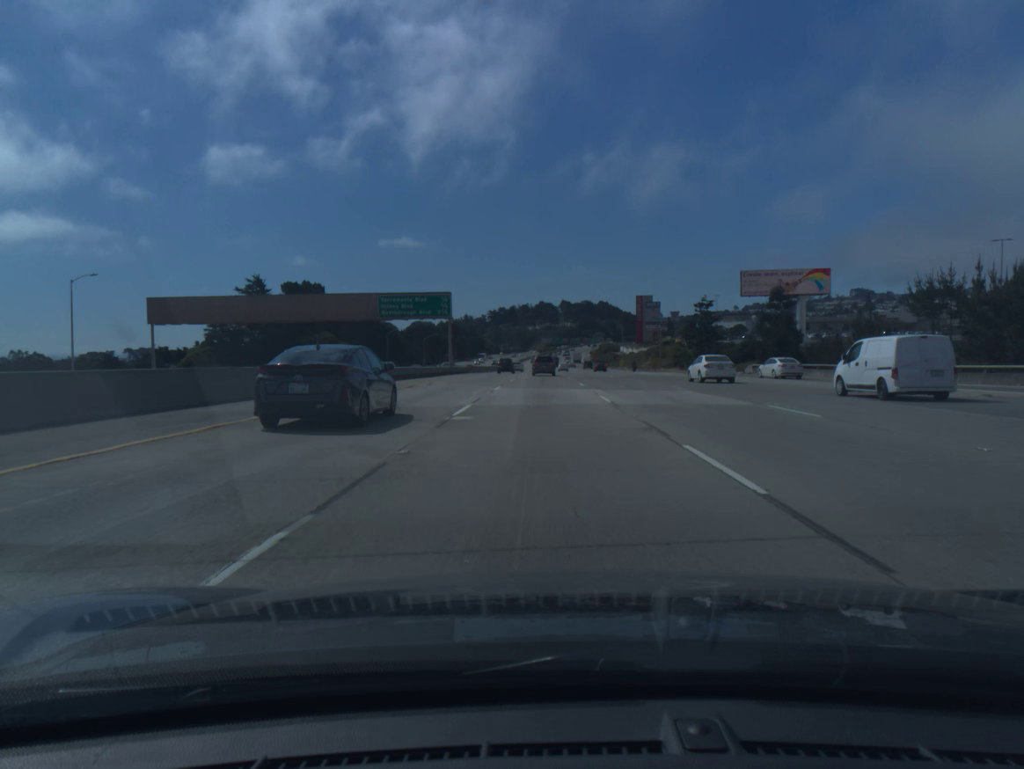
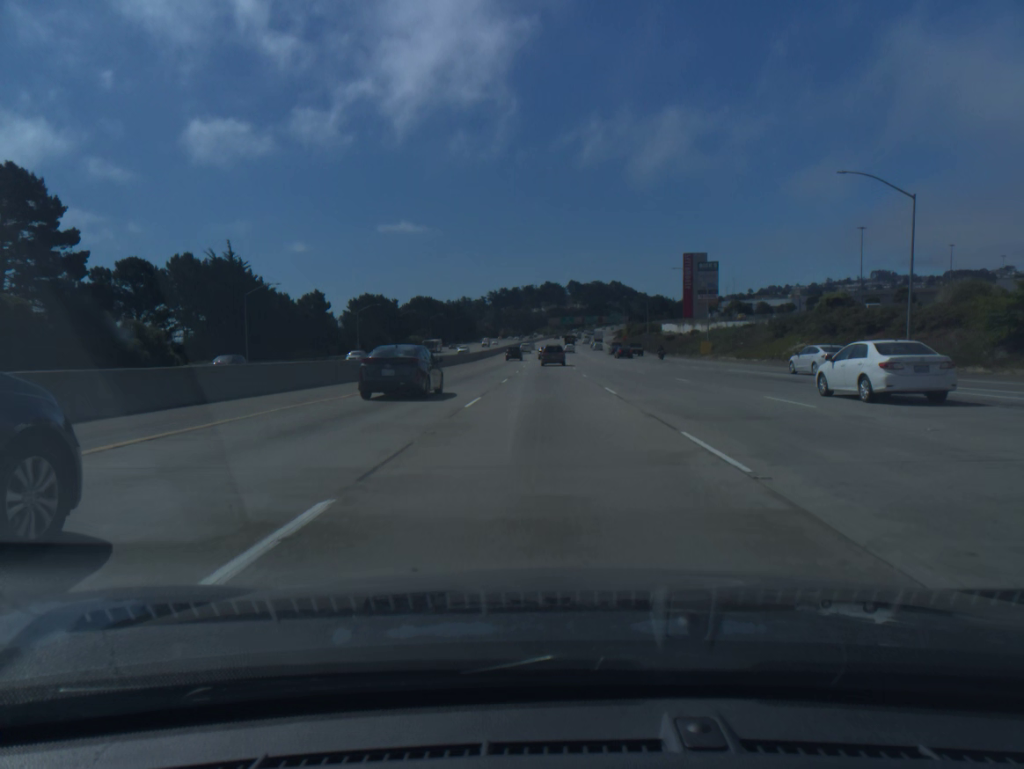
(-0.6, +86.9) m; -1°
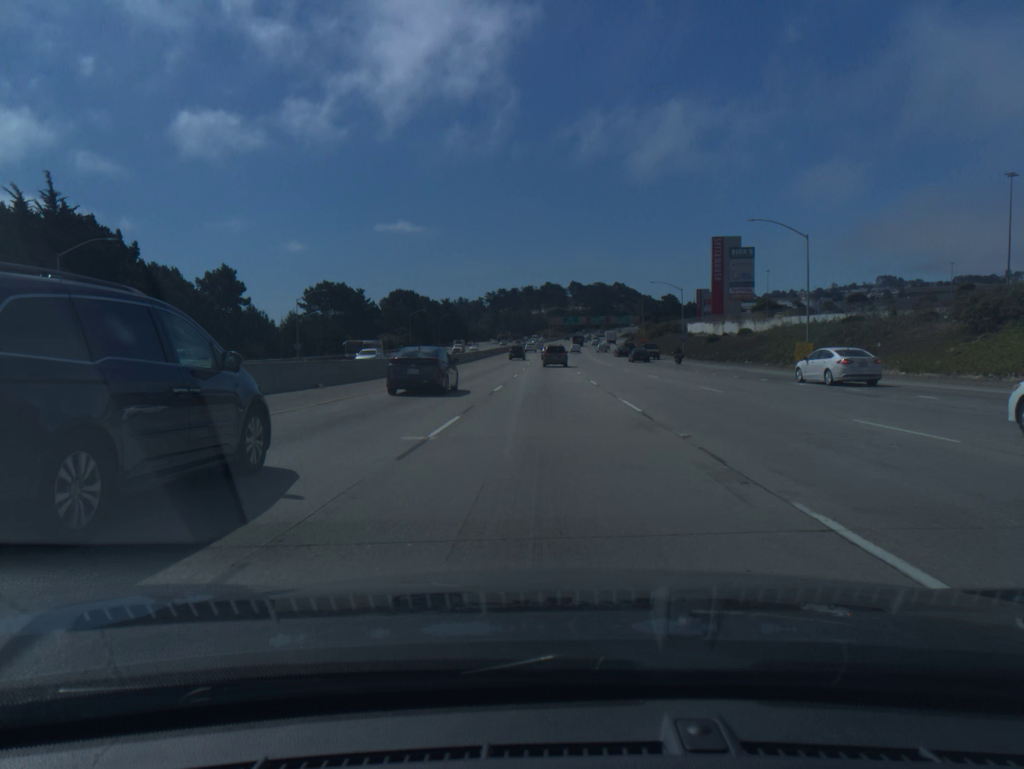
(0.0, +34.8) m; 0°
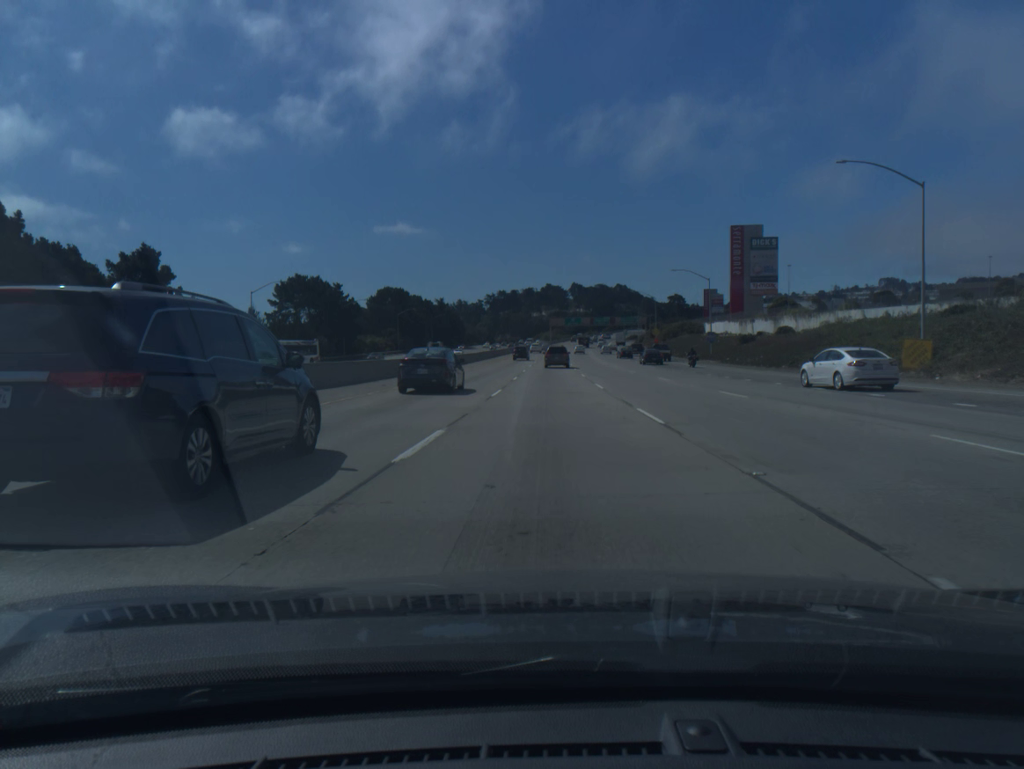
(0.0, +17.4) m; 0°
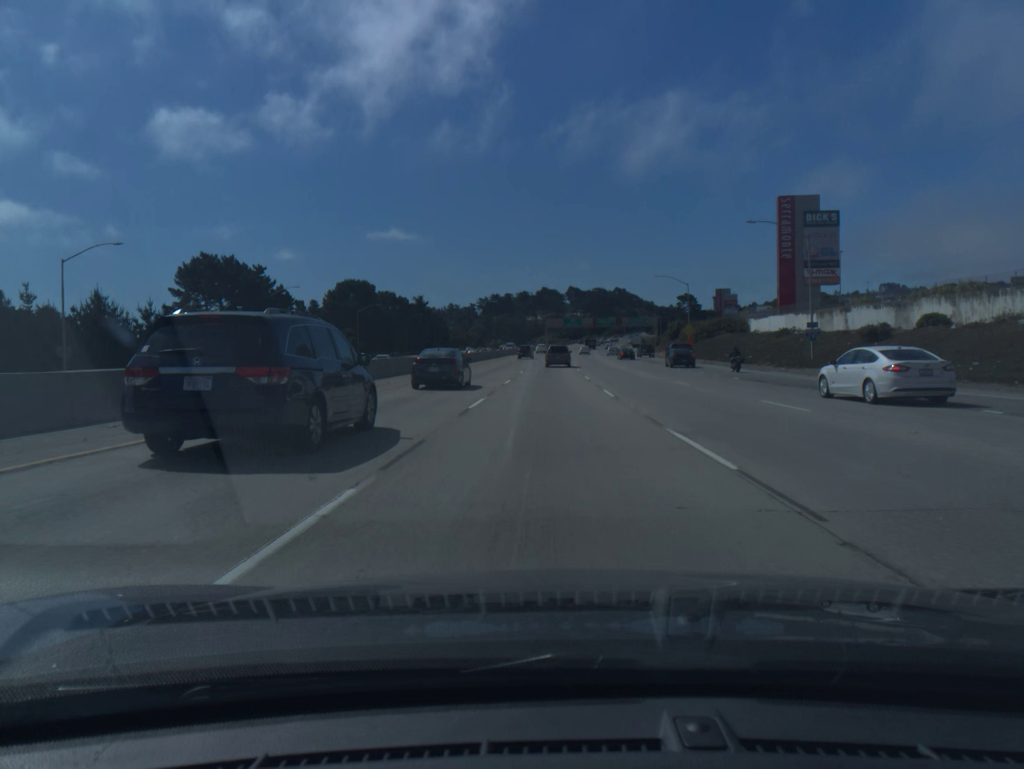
(+0.1, +34.7) m; 0°
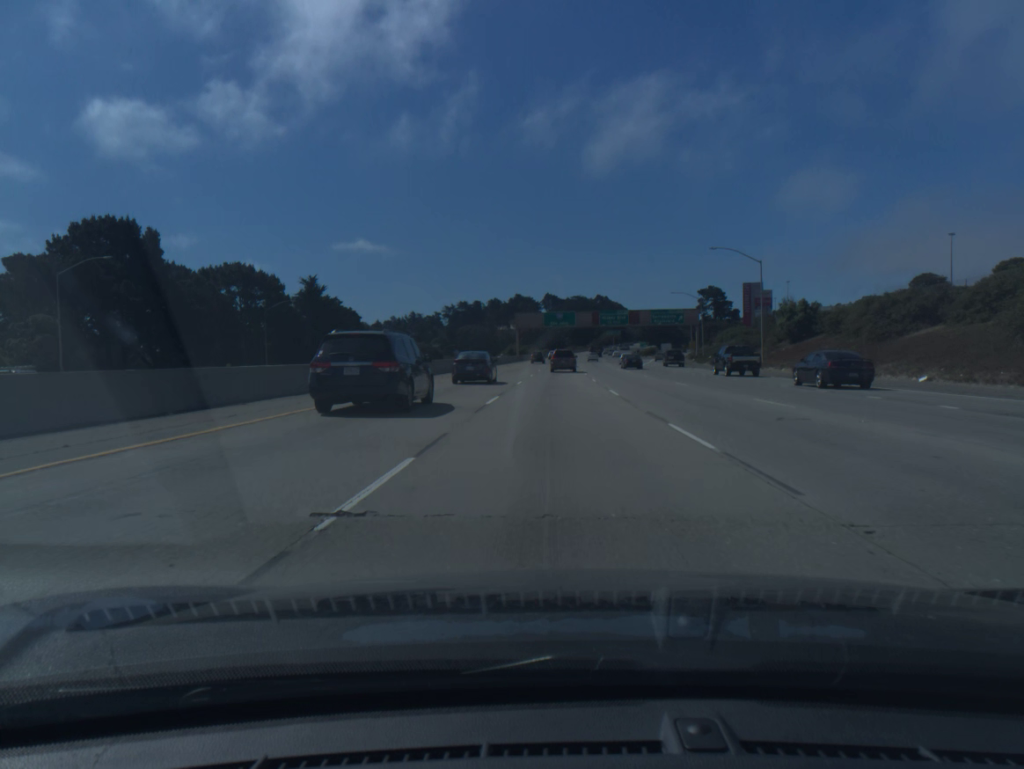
(+0.9, +86.0) m; +2°
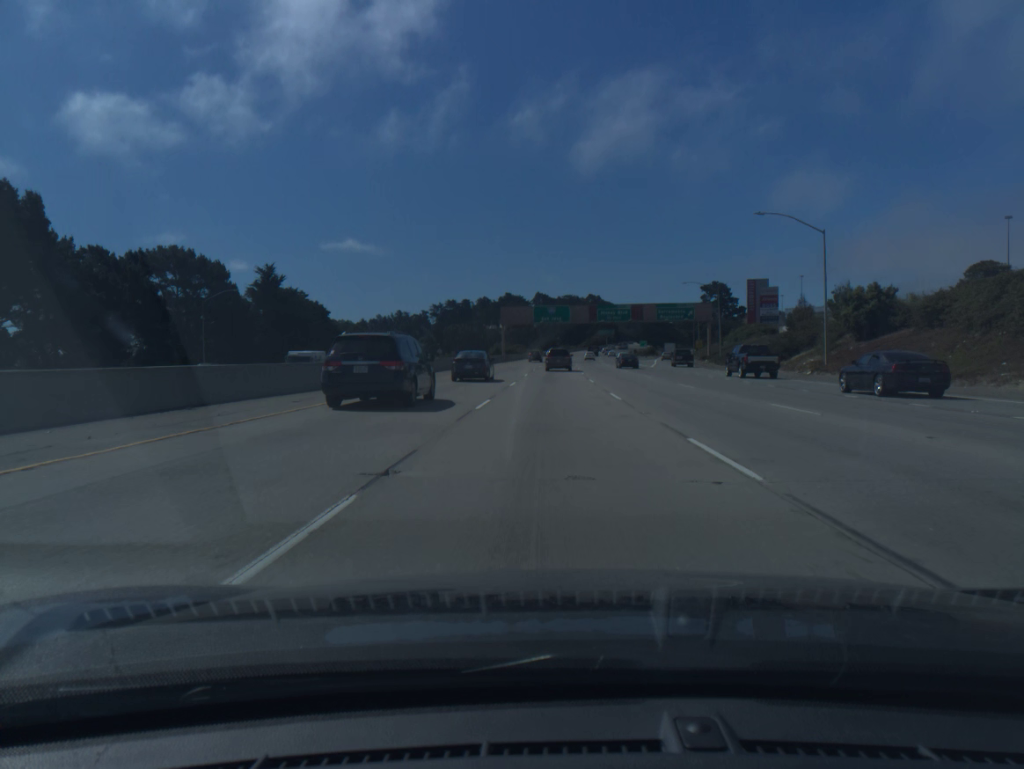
(+0.1, +17.0) m; +1°
